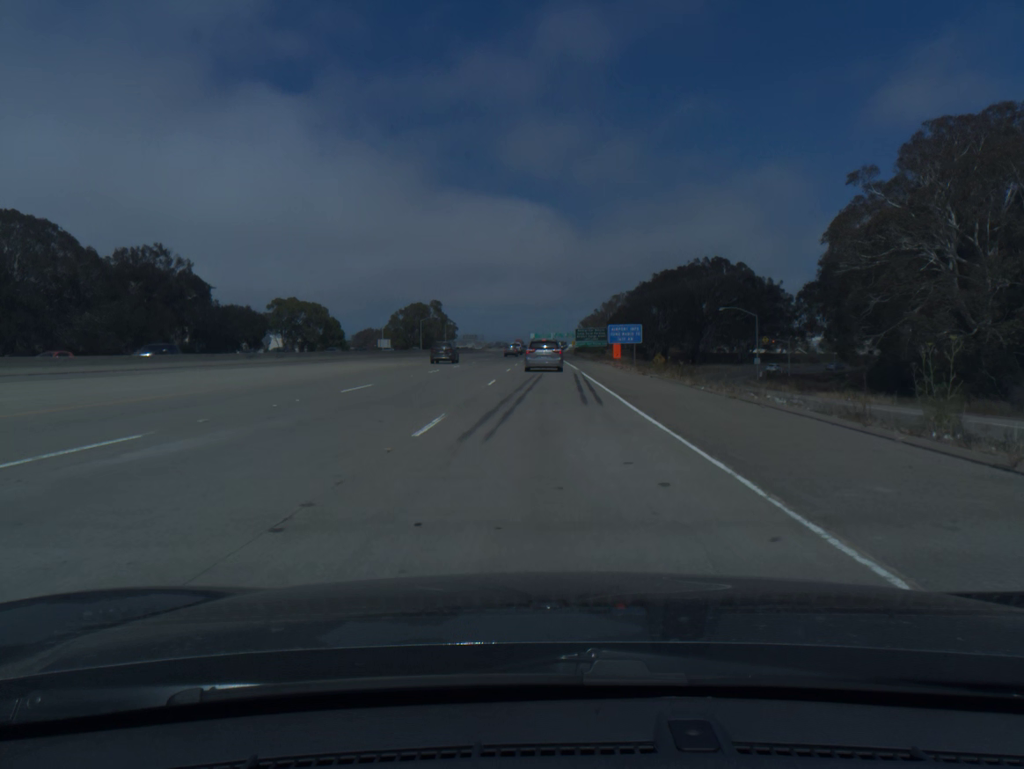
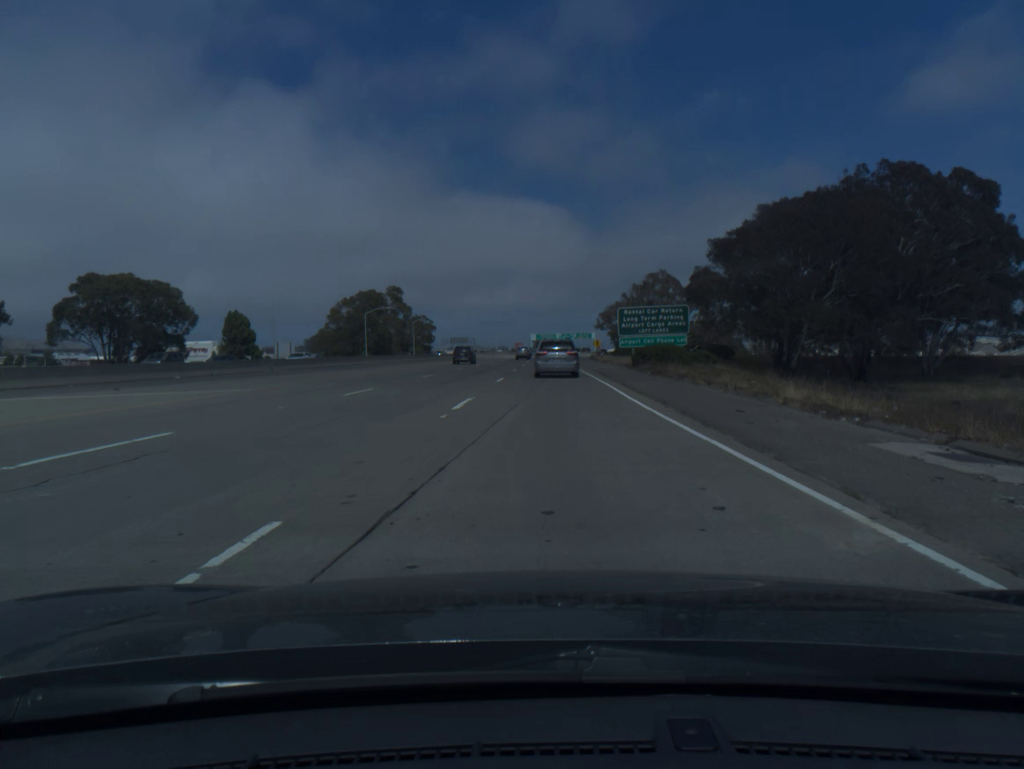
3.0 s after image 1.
(+0.1, +85.8) m; 0°
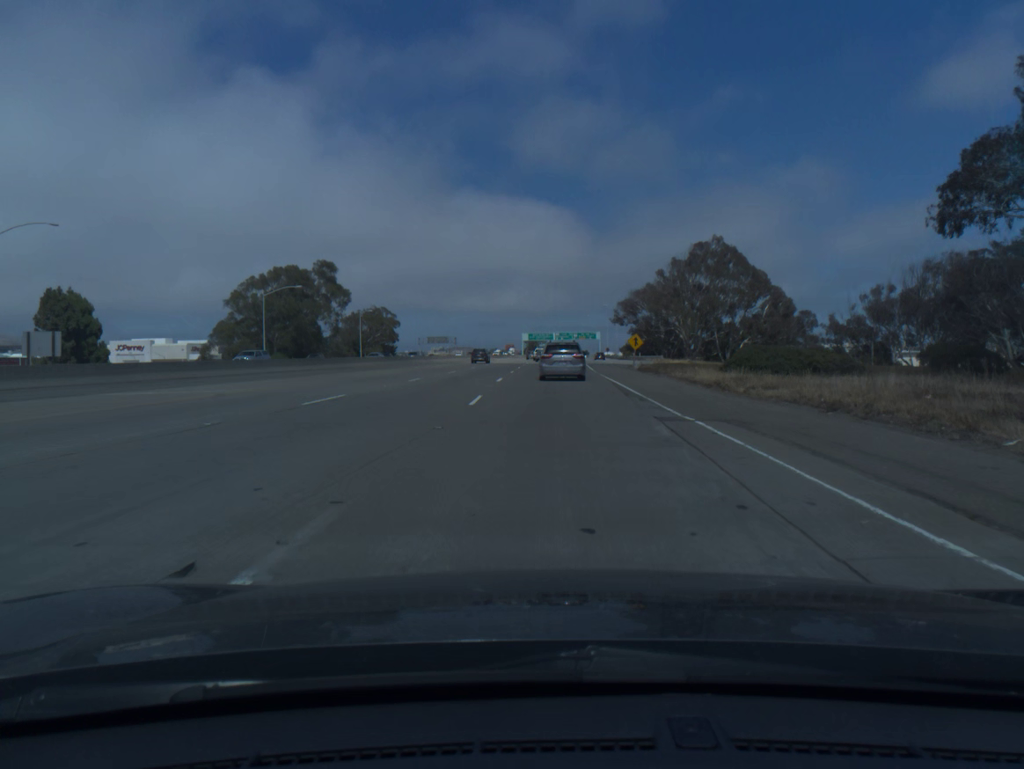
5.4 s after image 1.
(0.0, +62.3) m; 0°
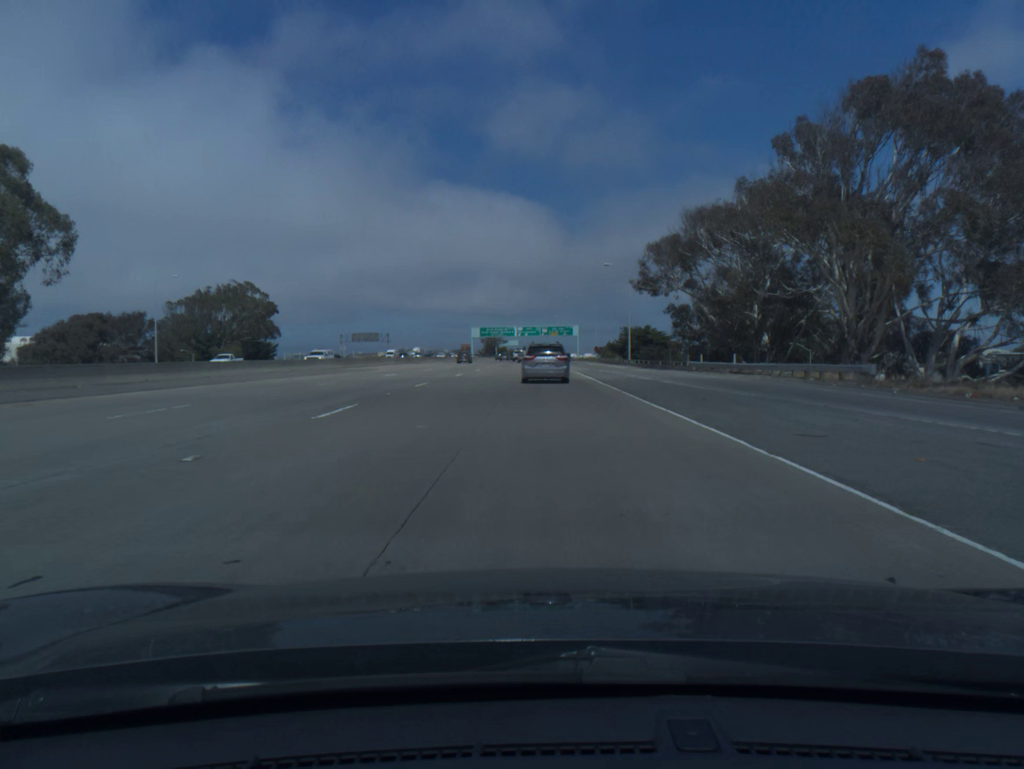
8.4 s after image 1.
(+1.9, +76.7) m; +3°
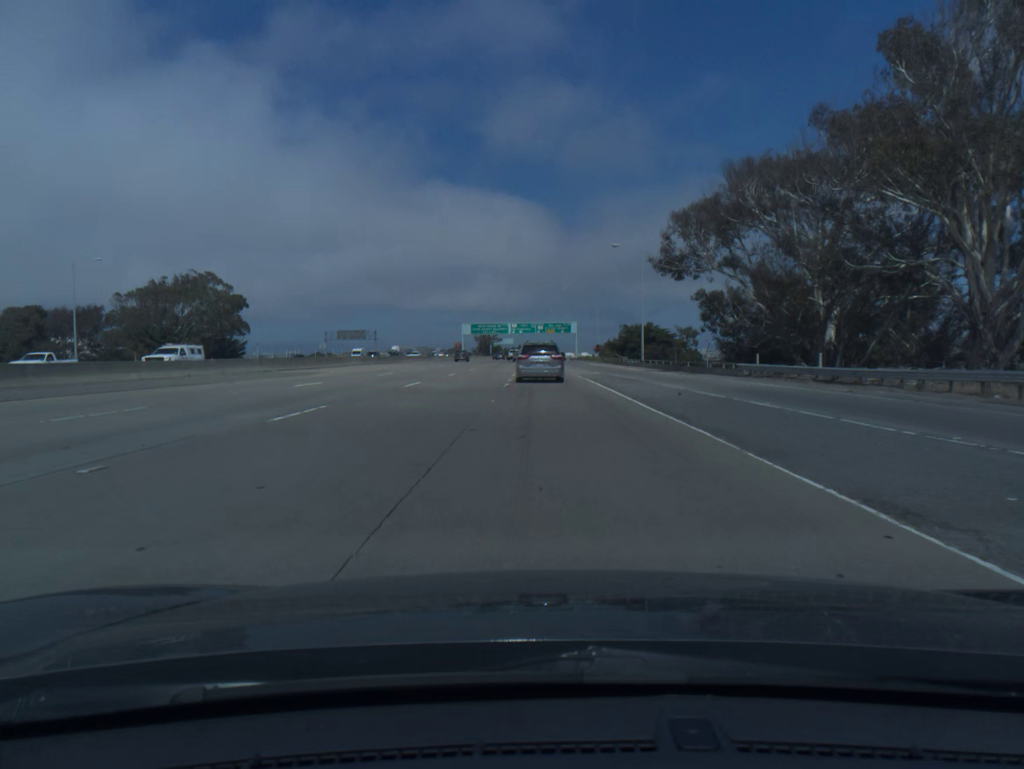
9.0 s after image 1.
(0.0, +15.3) m; 0°
